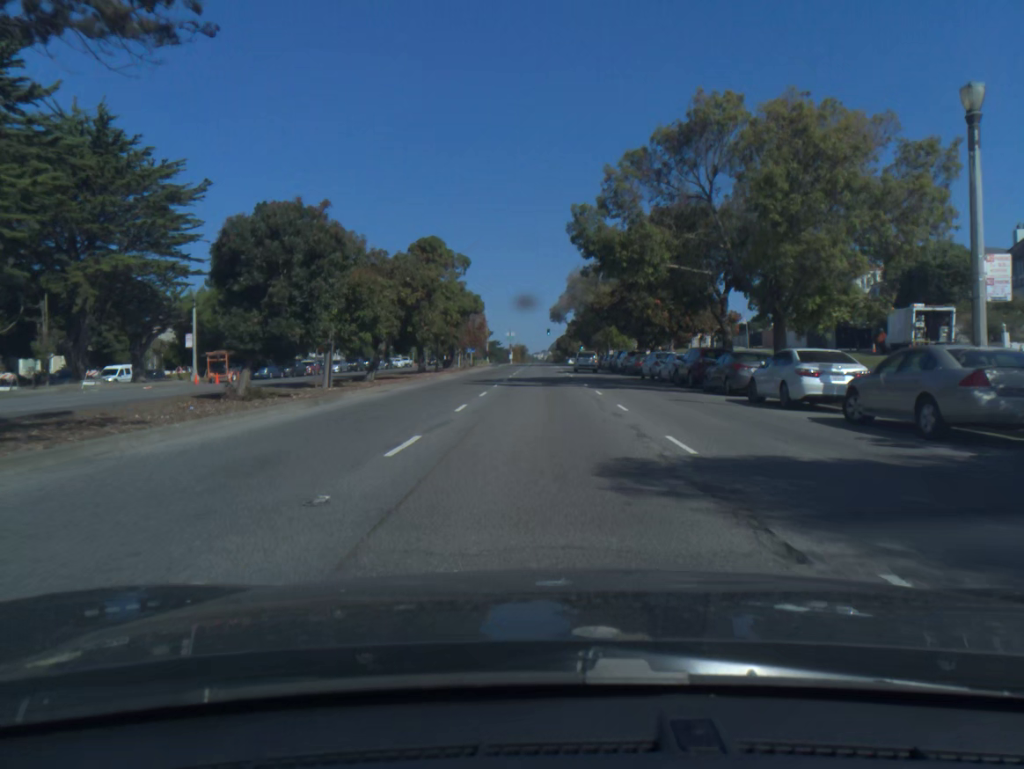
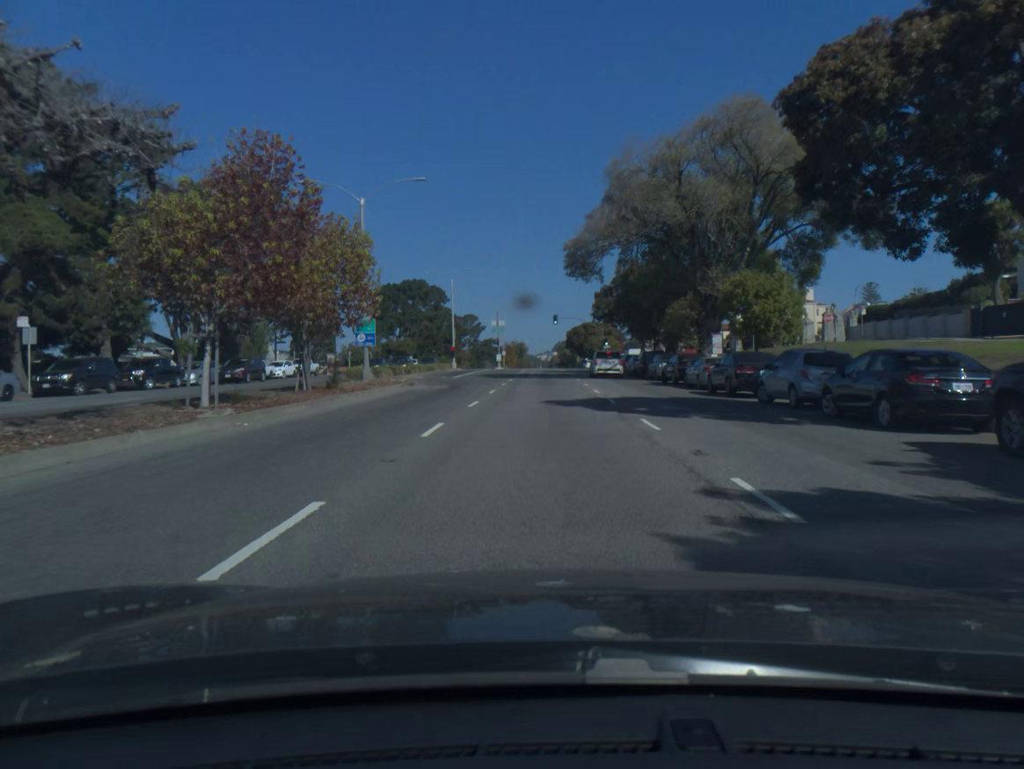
(-0.1, +55.1) m; 0°
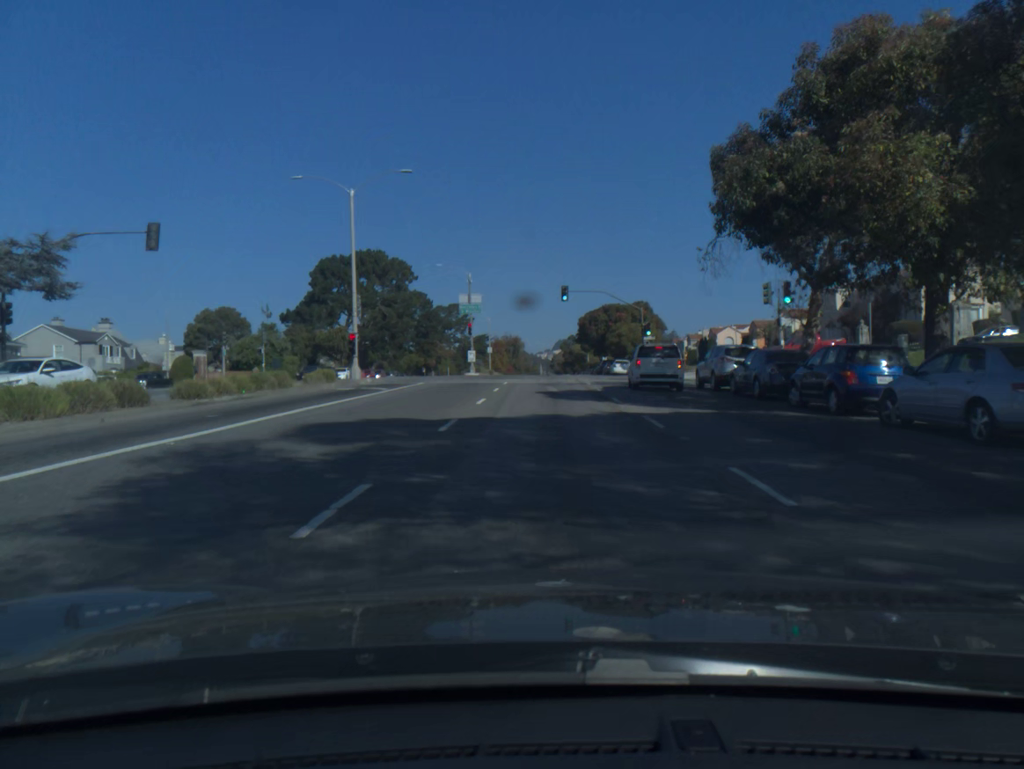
(-0.1, +42.3) m; 0°
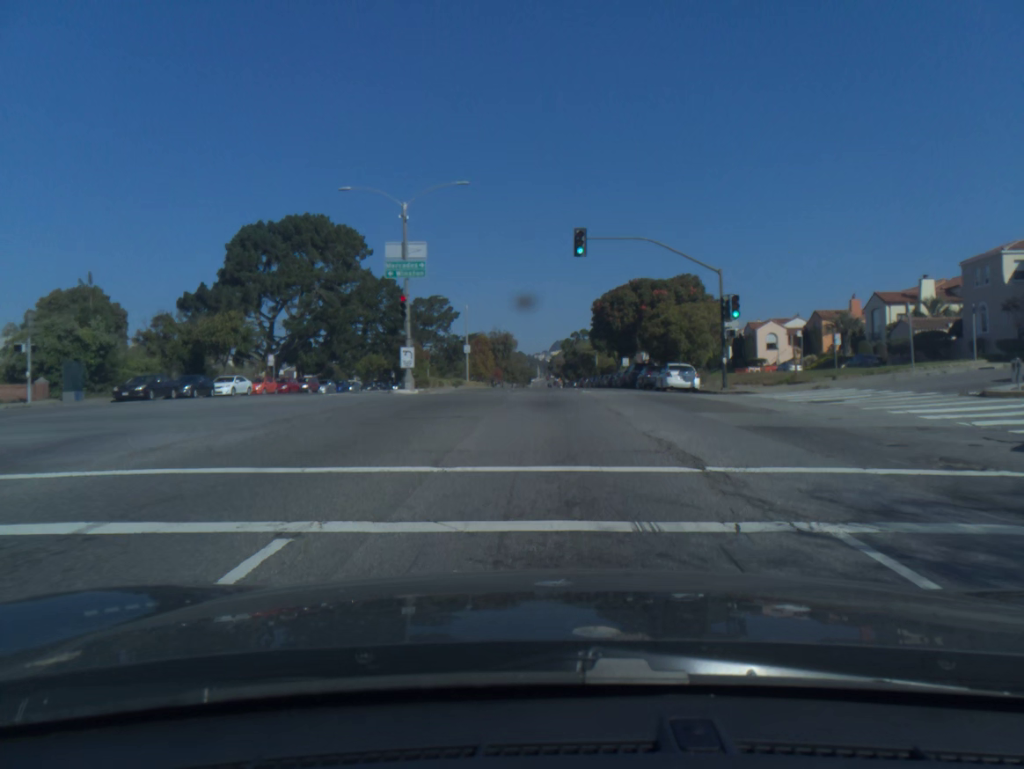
(+0.1, +30.2) m; 0°
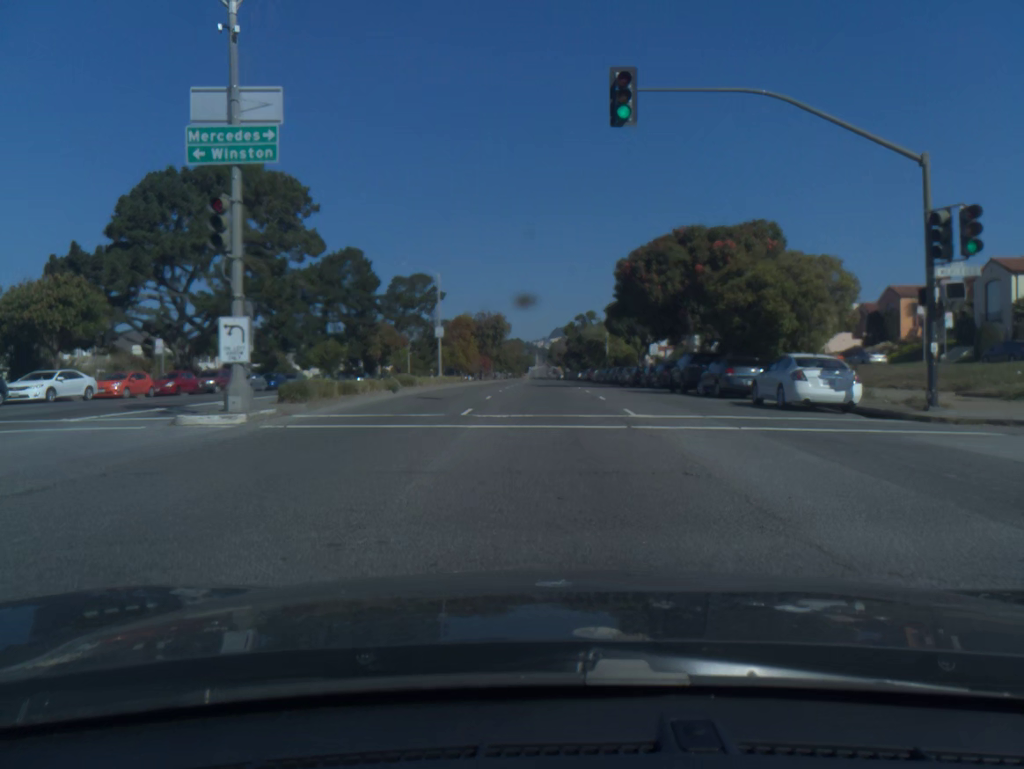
(0.0, +19.3) m; 0°
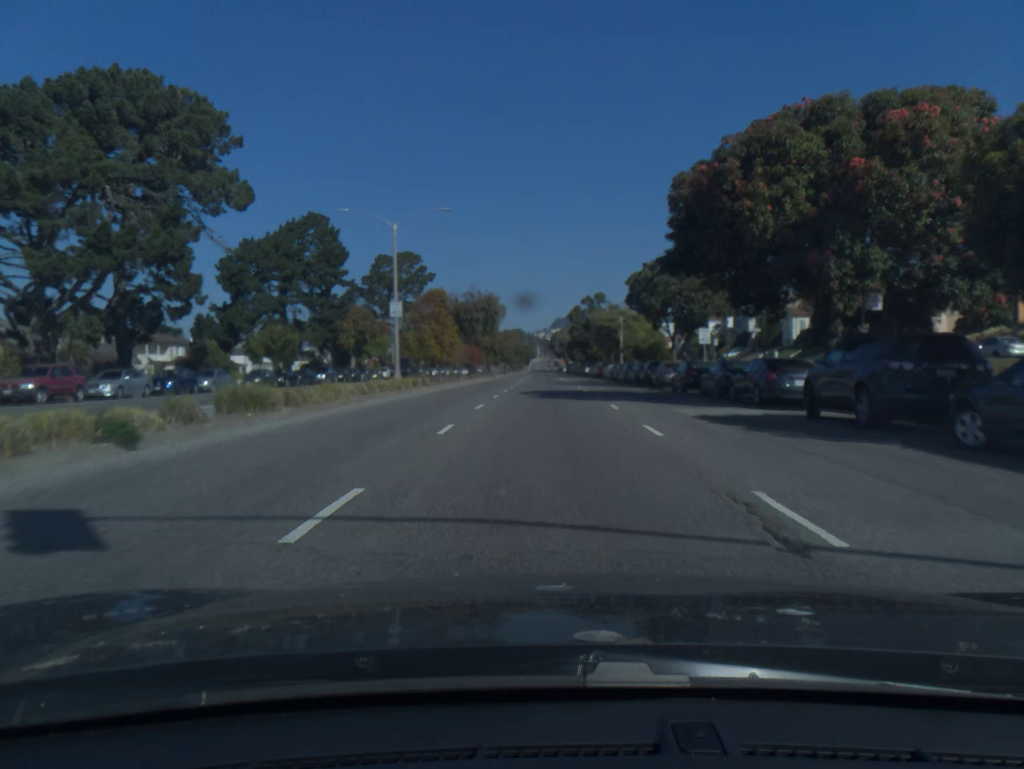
(0.0, +18.9) m; 0°
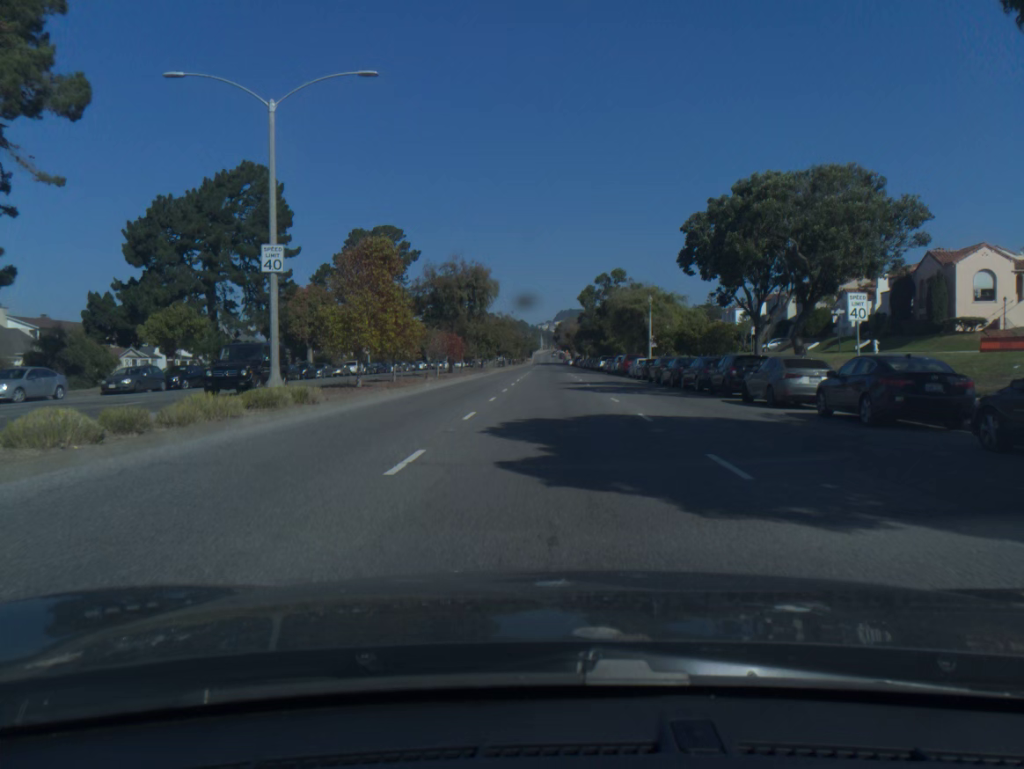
(0.0, +18.8) m; 0°
